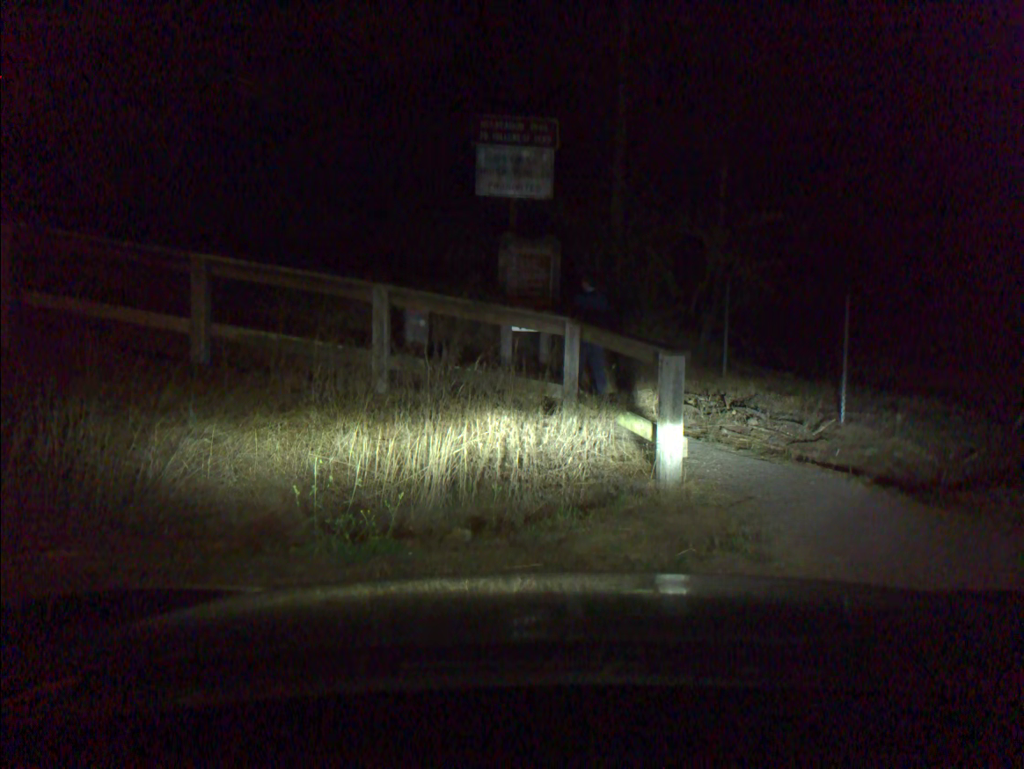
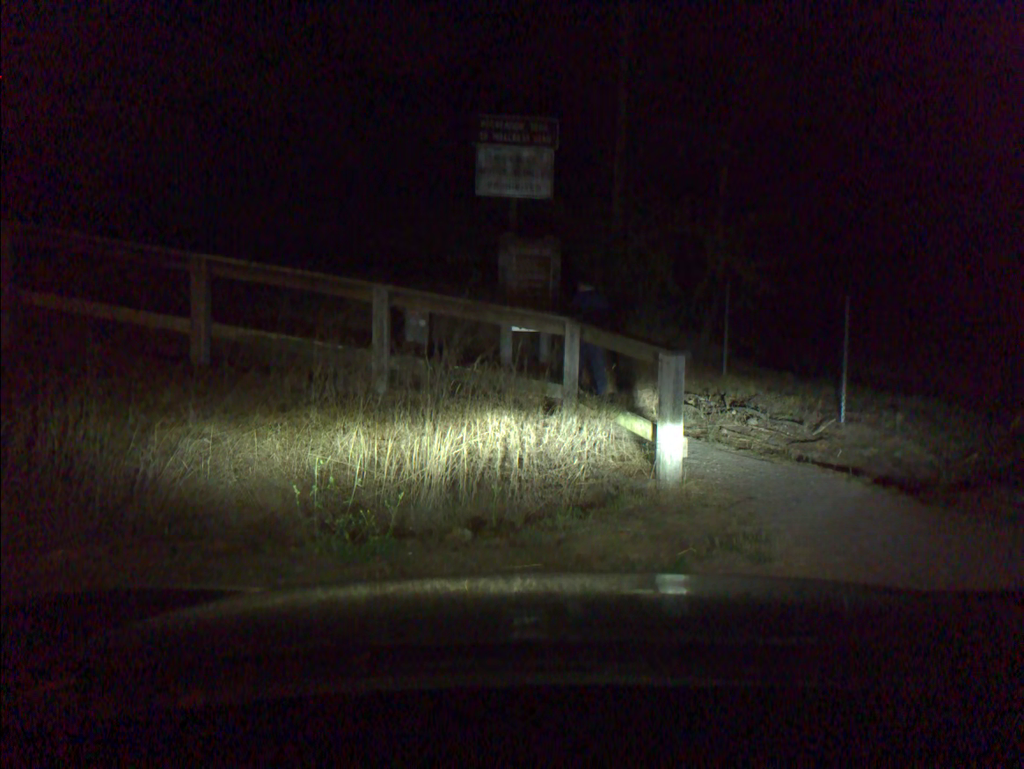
(0.0, 0.0) m; 0°
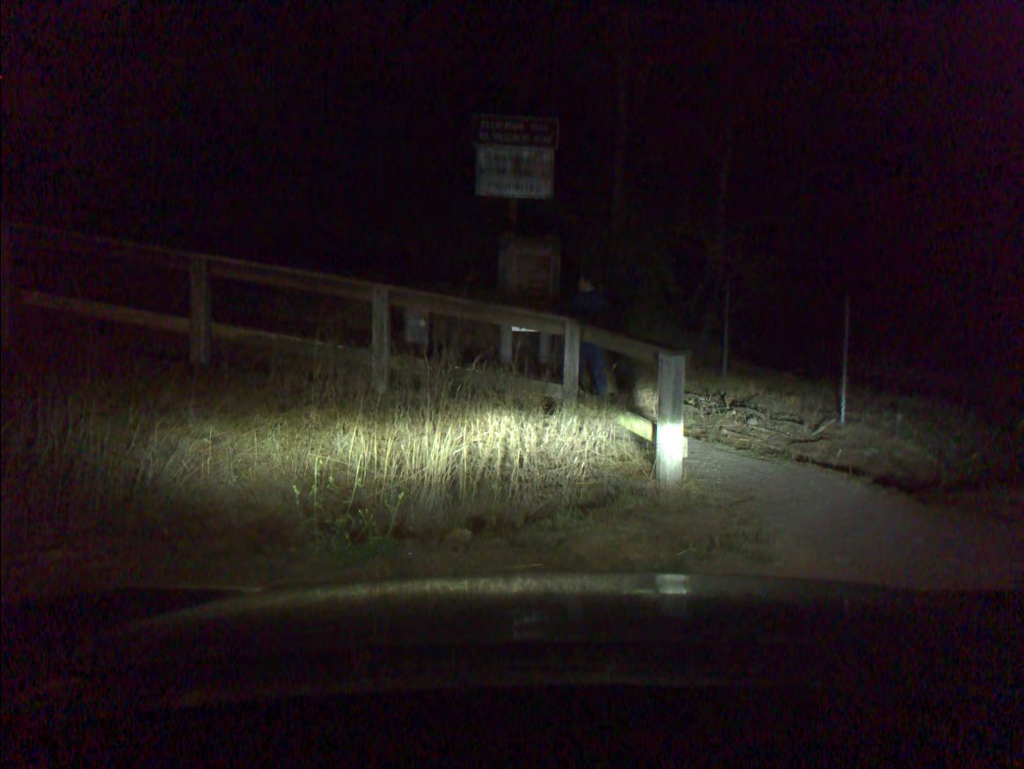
(0.0, 0.0) m; 0°
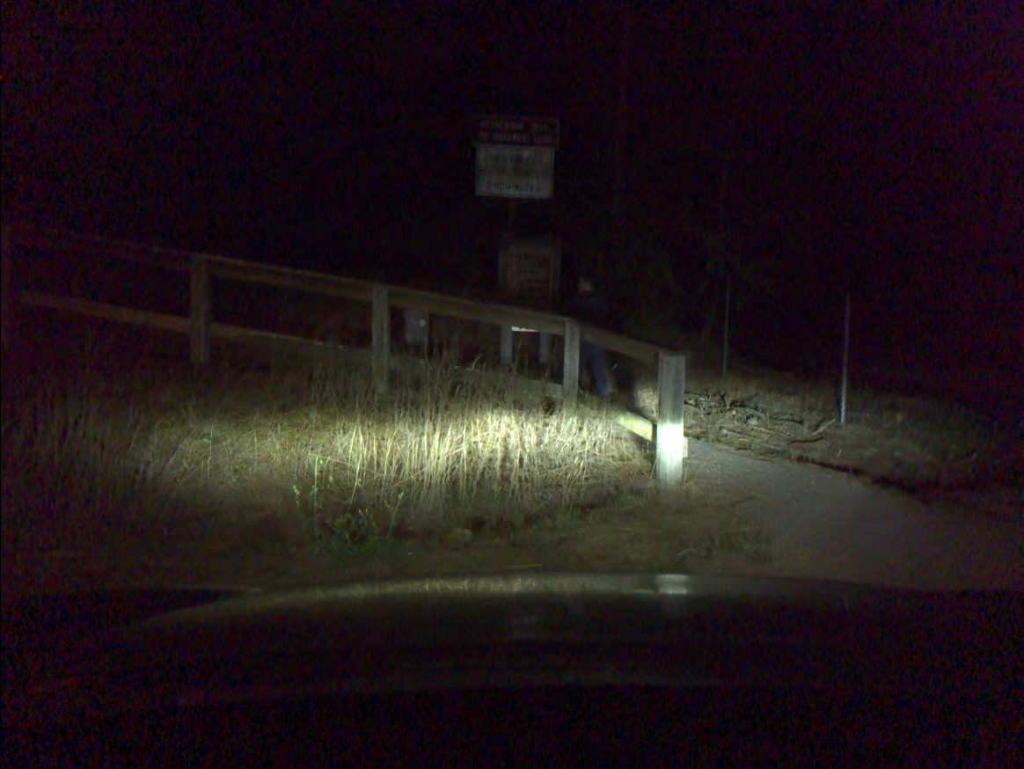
(0.0, 0.0) m; 0°
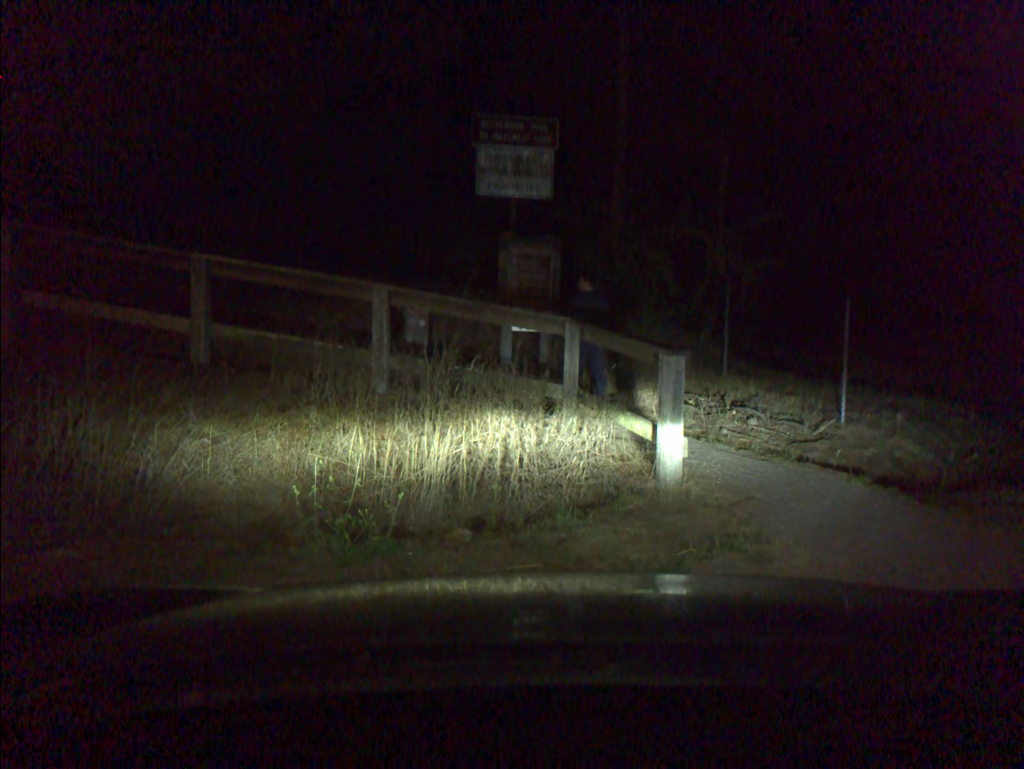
(0.0, 0.0) m; 0°
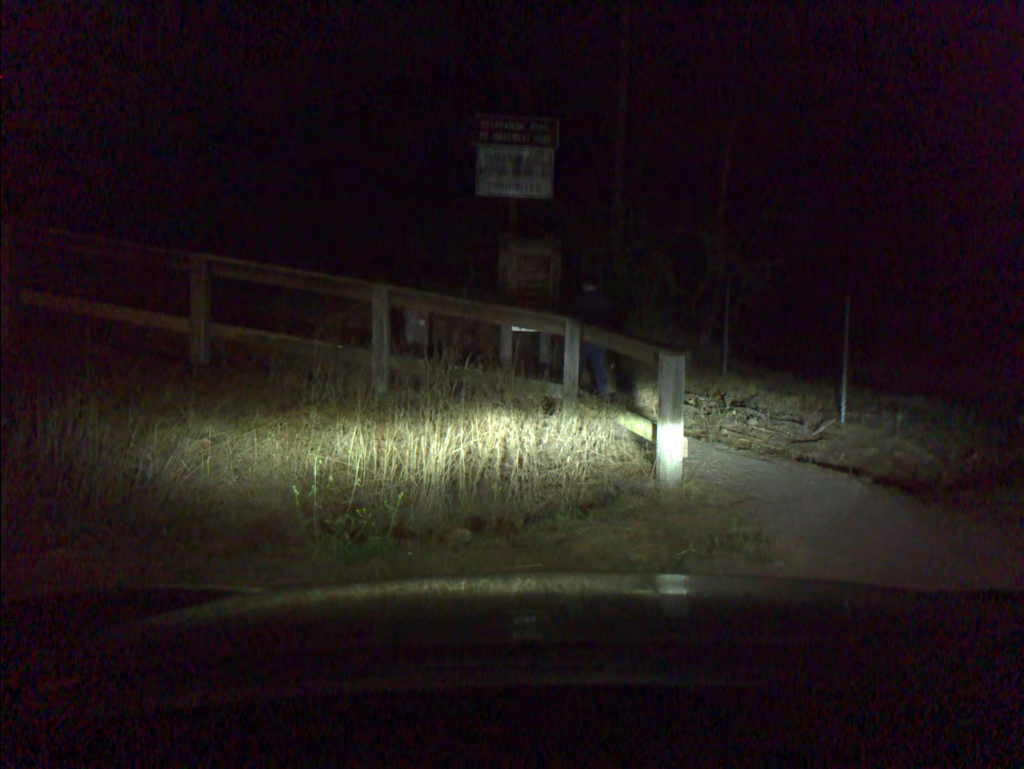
(0.0, 0.0) m; 0°
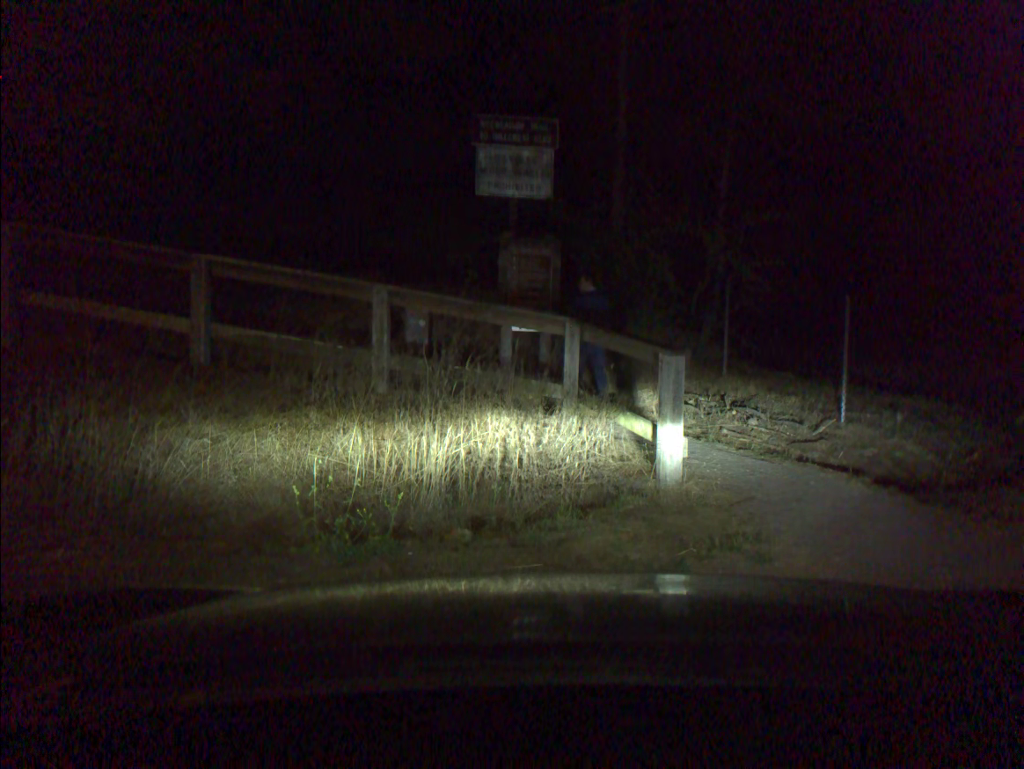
(0.0, 0.0) m; 0°
